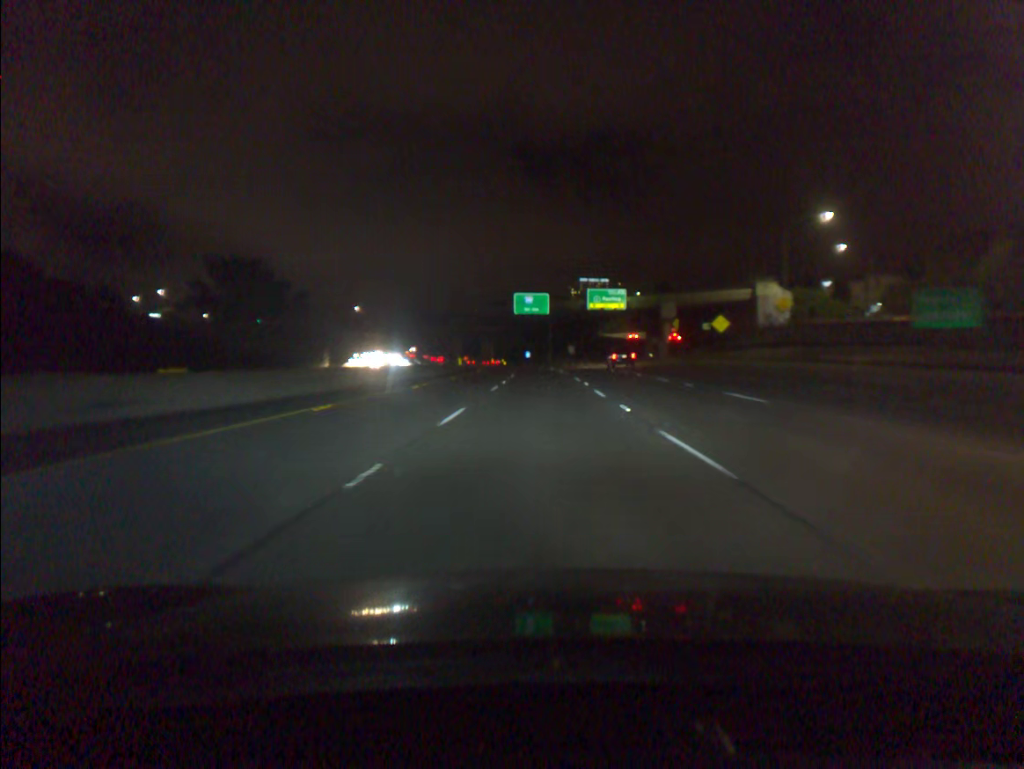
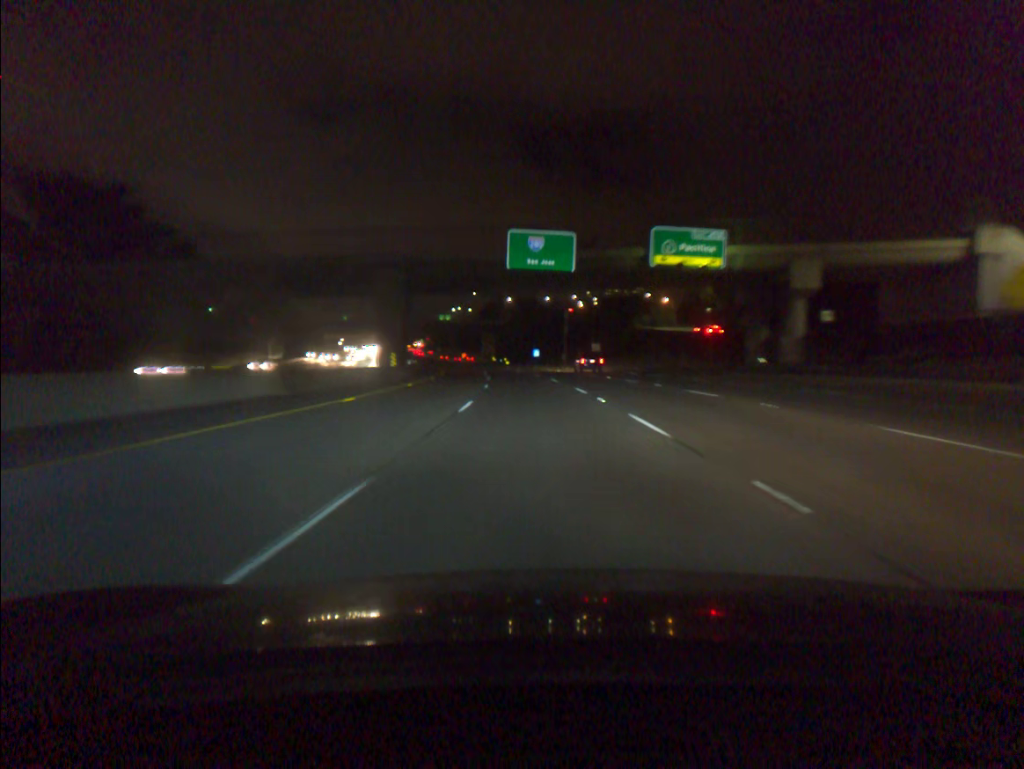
(-0.2, +54.4) m; -1°
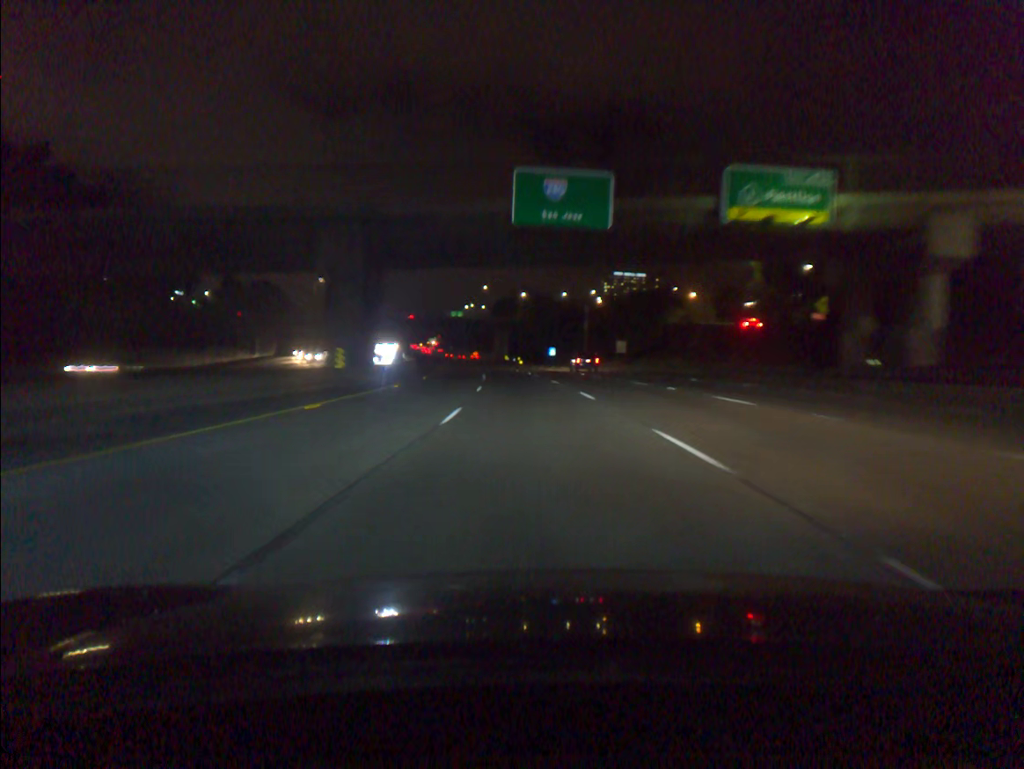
(-0.2, +18.2) m; -1°
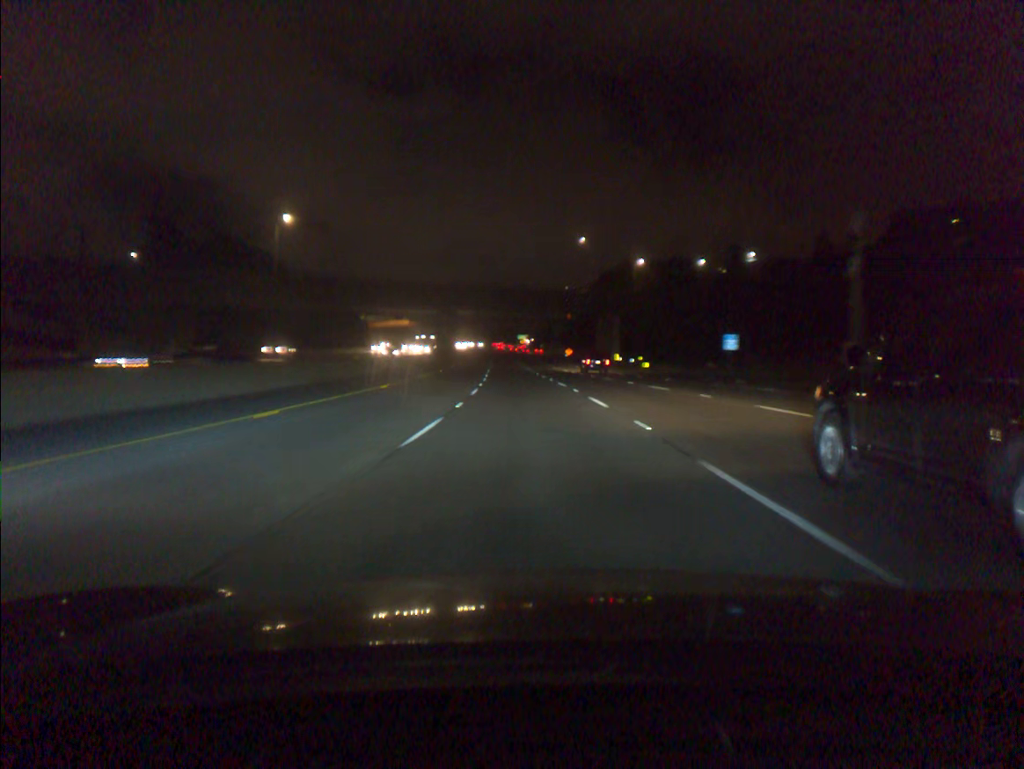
(-5.8, +91.1) m; -7°
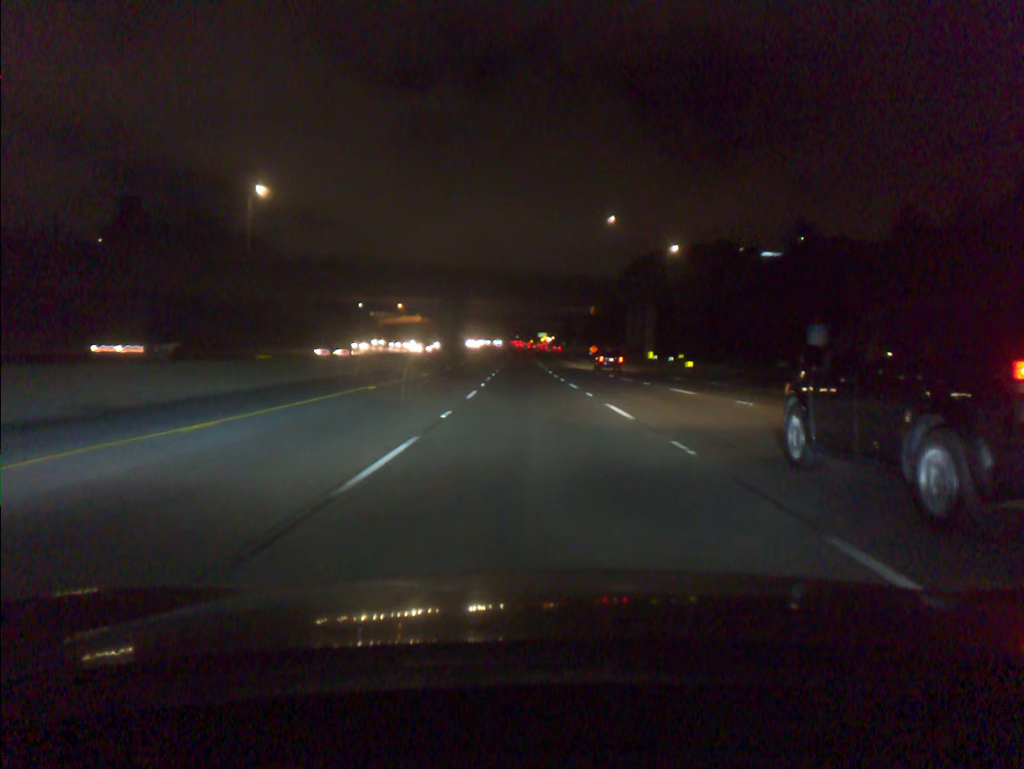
(-0.2, +18.3) m; -1°
